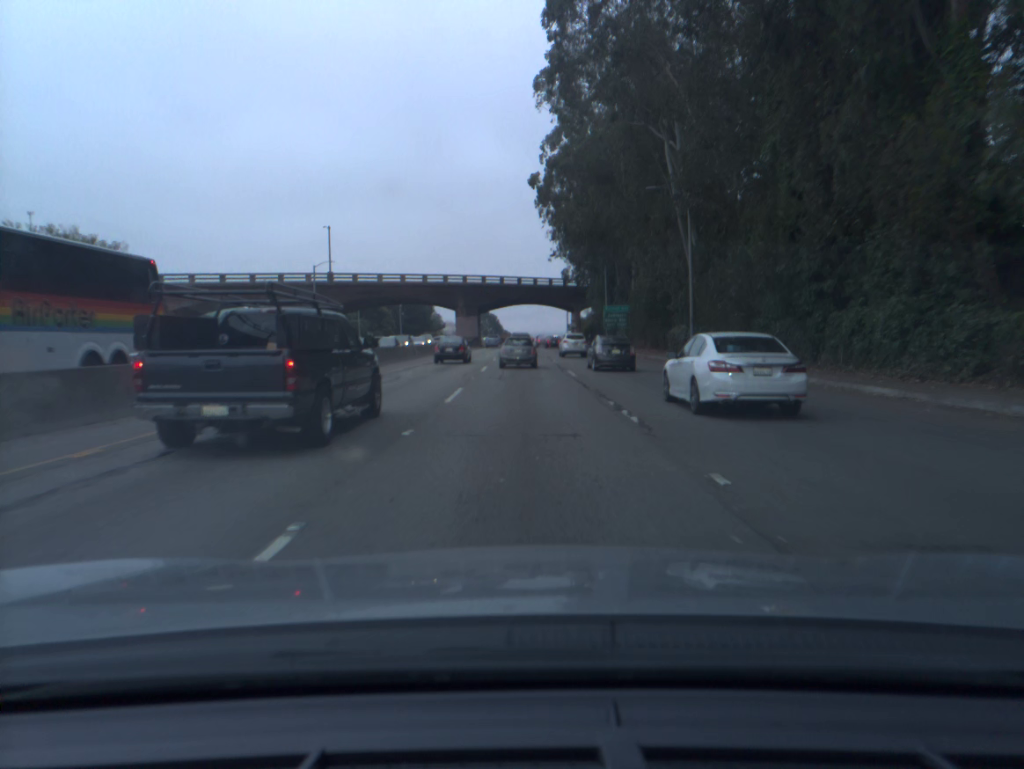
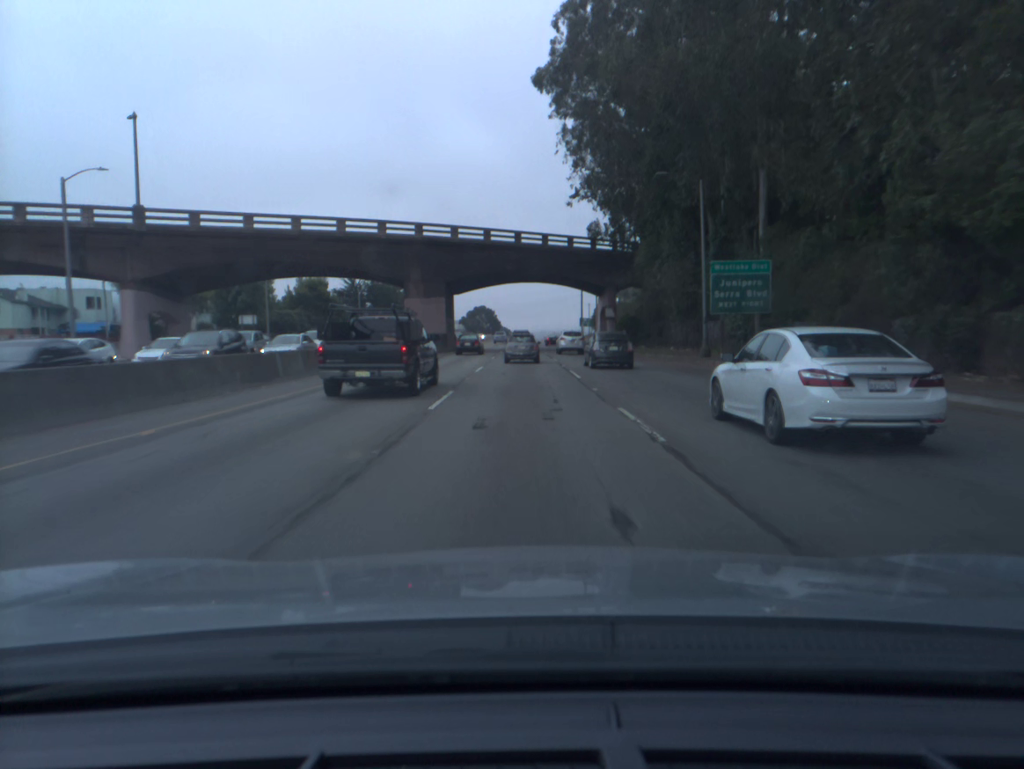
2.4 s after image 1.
(-0.1, +46.6) m; 0°
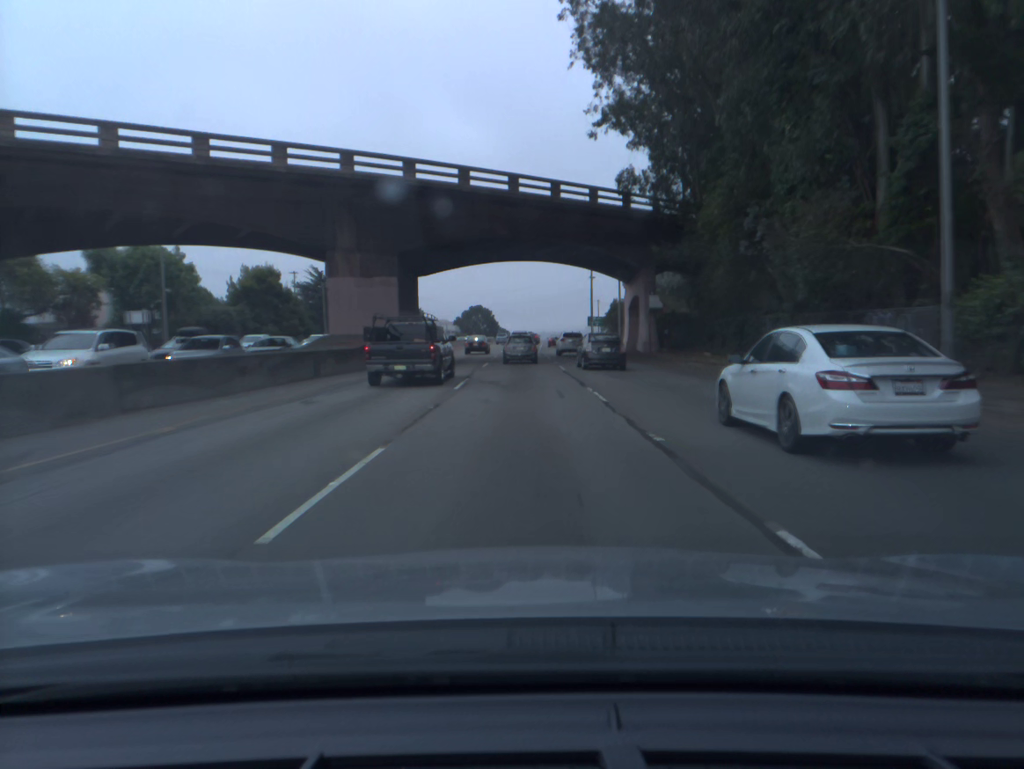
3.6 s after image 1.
(0.0, +23.5) m; 0°
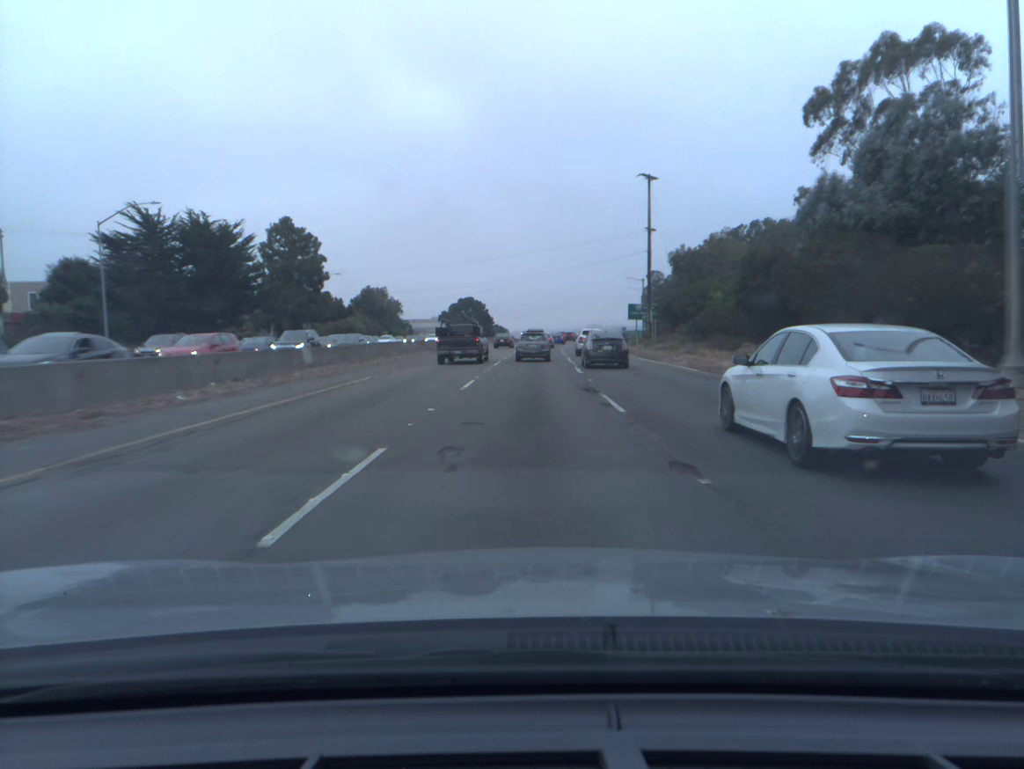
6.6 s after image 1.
(0.0, +58.9) m; 0°
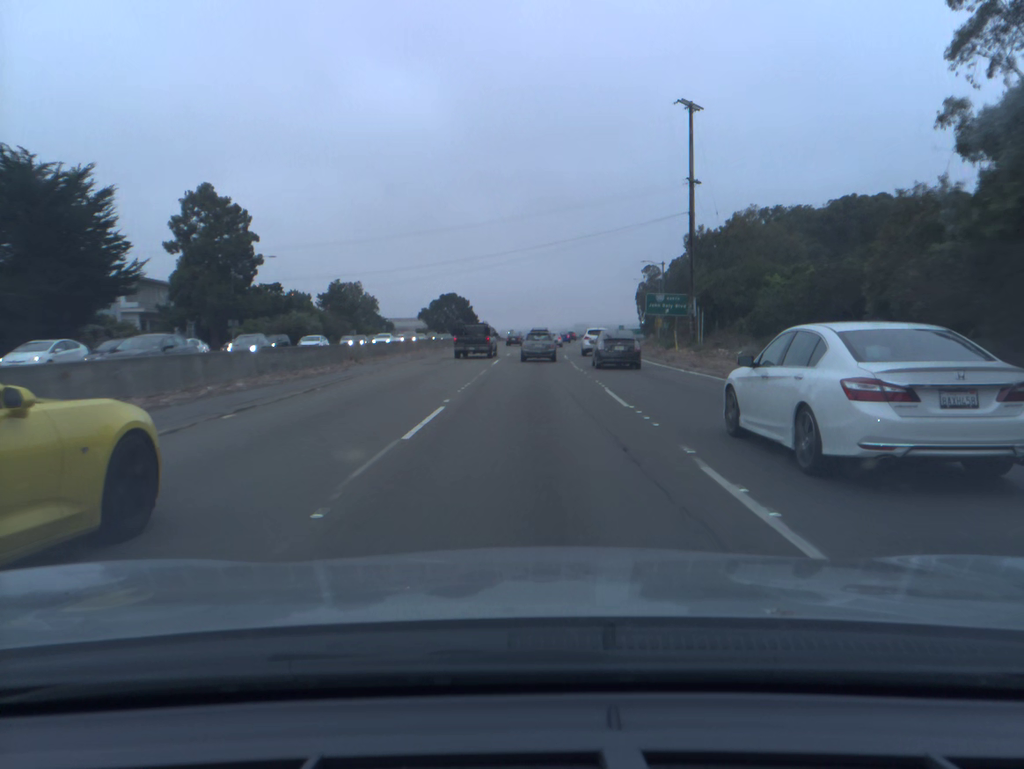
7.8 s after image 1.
(+0.1, +23.6) m; +1°
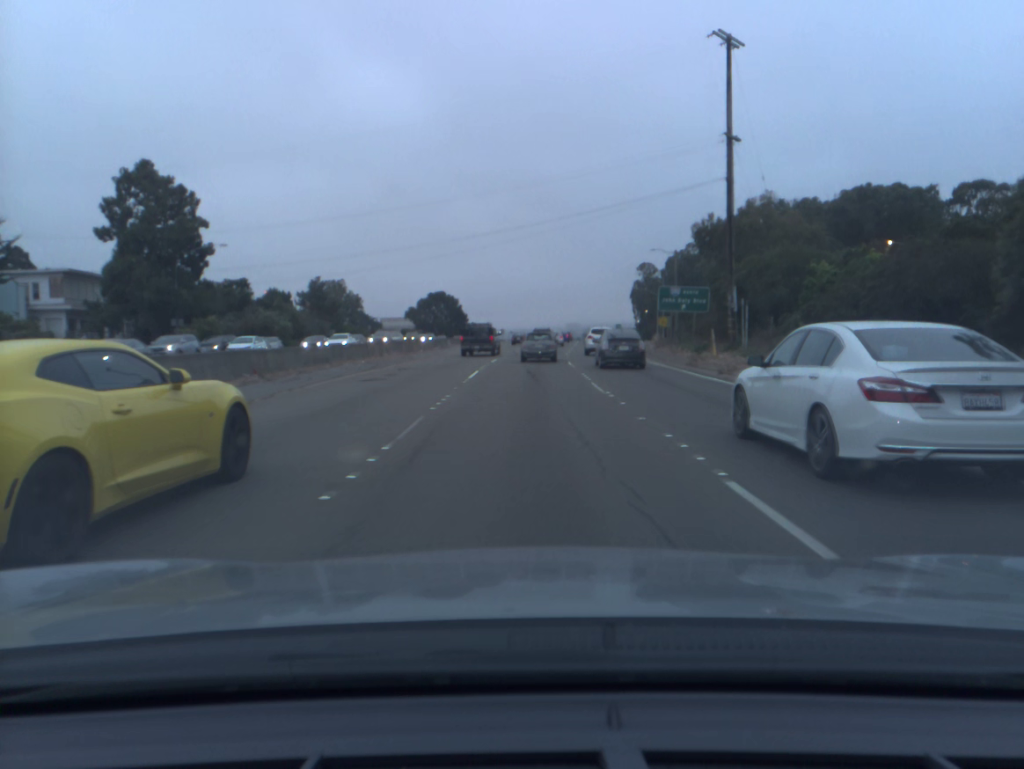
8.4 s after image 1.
(+0.1, +11.7) m; +1°
